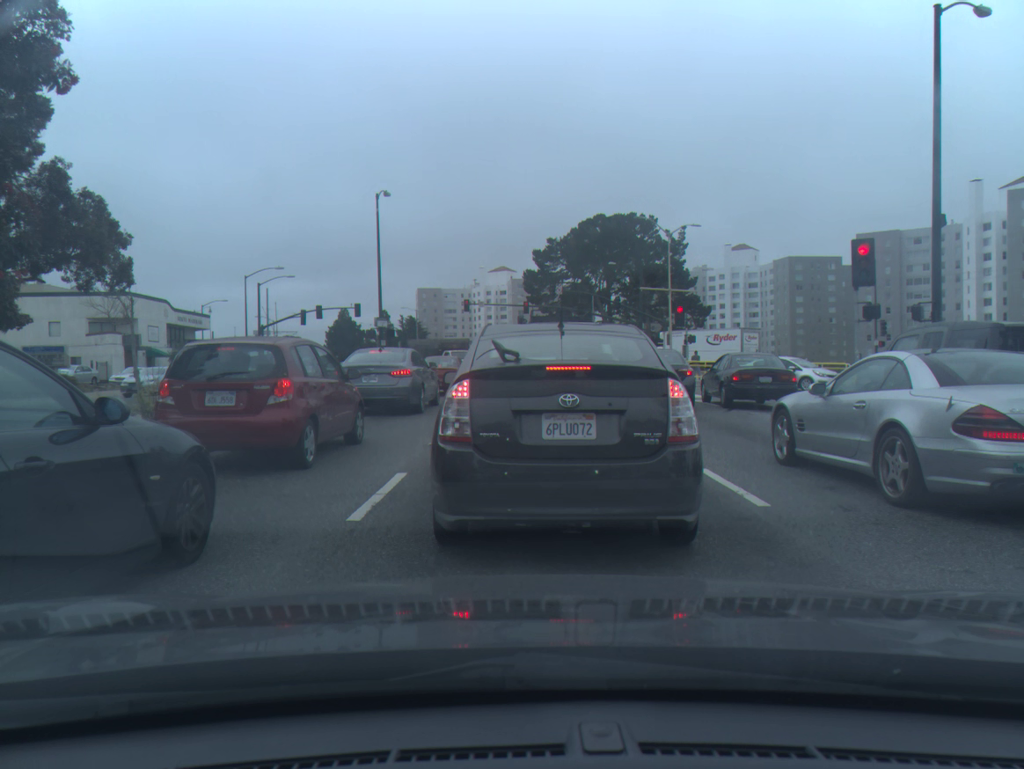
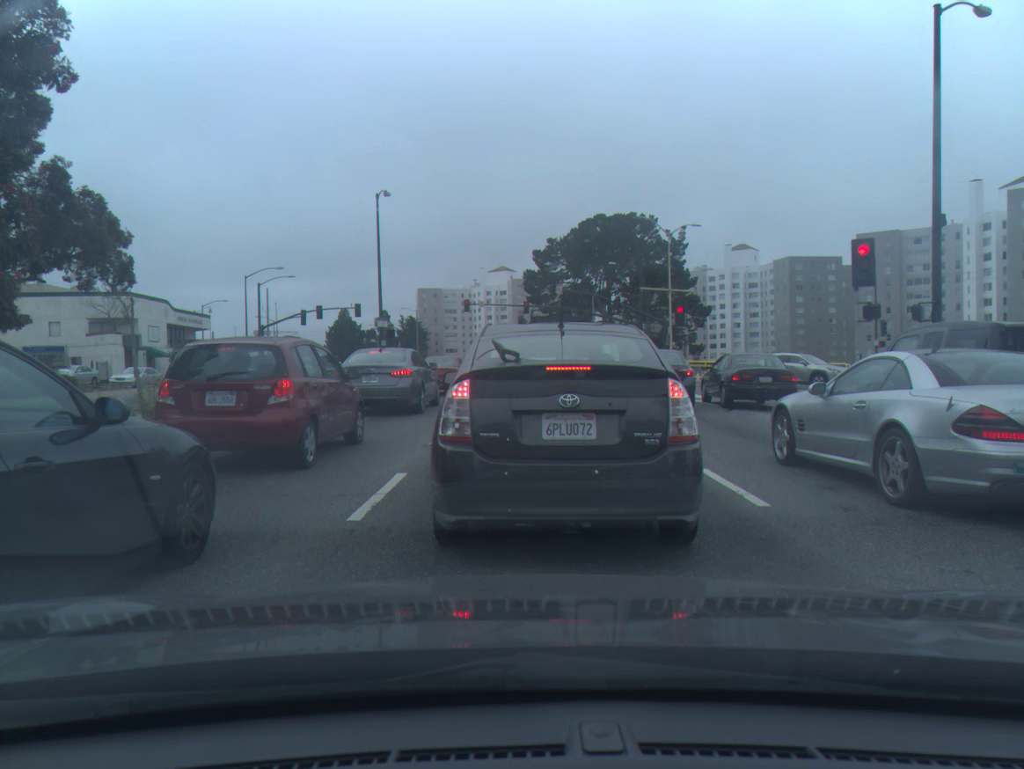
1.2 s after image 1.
(0.0, 0.0) m; 0°
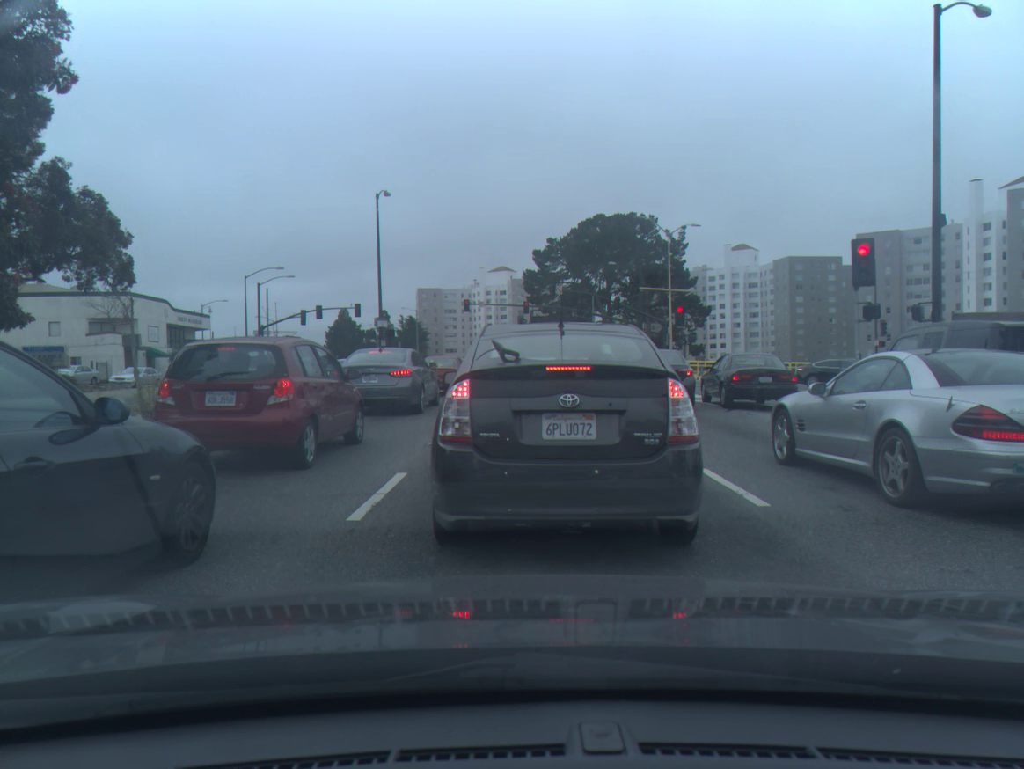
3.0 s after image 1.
(0.0, 0.0) m; 0°
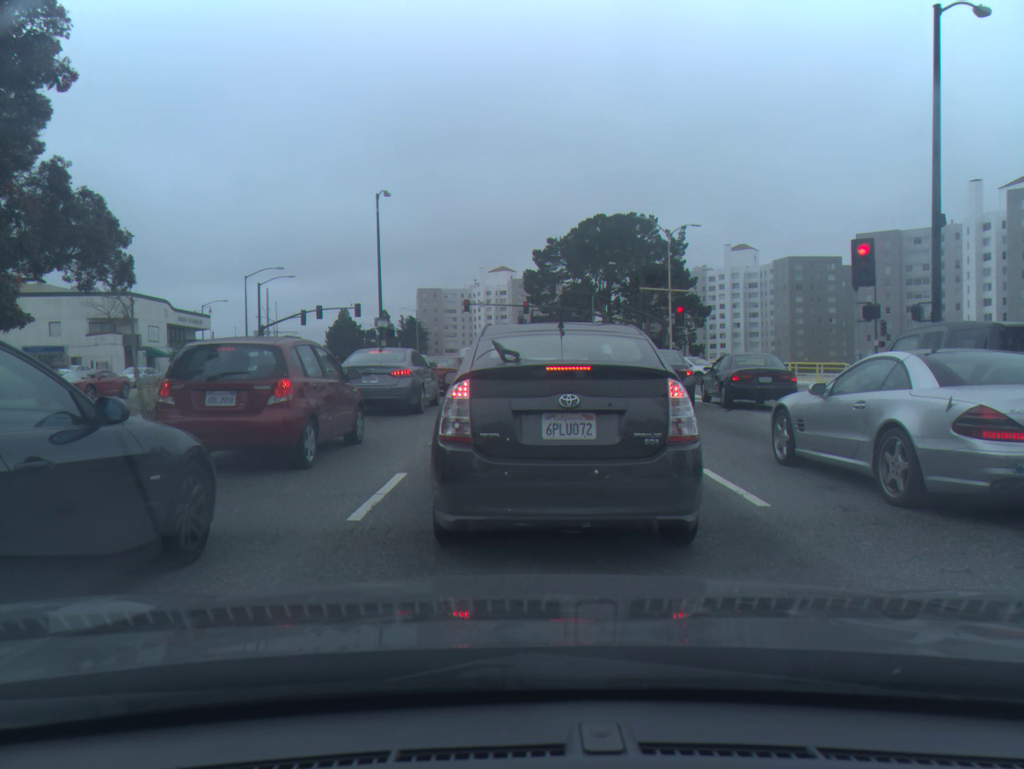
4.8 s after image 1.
(0.0, 0.0) m; 0°
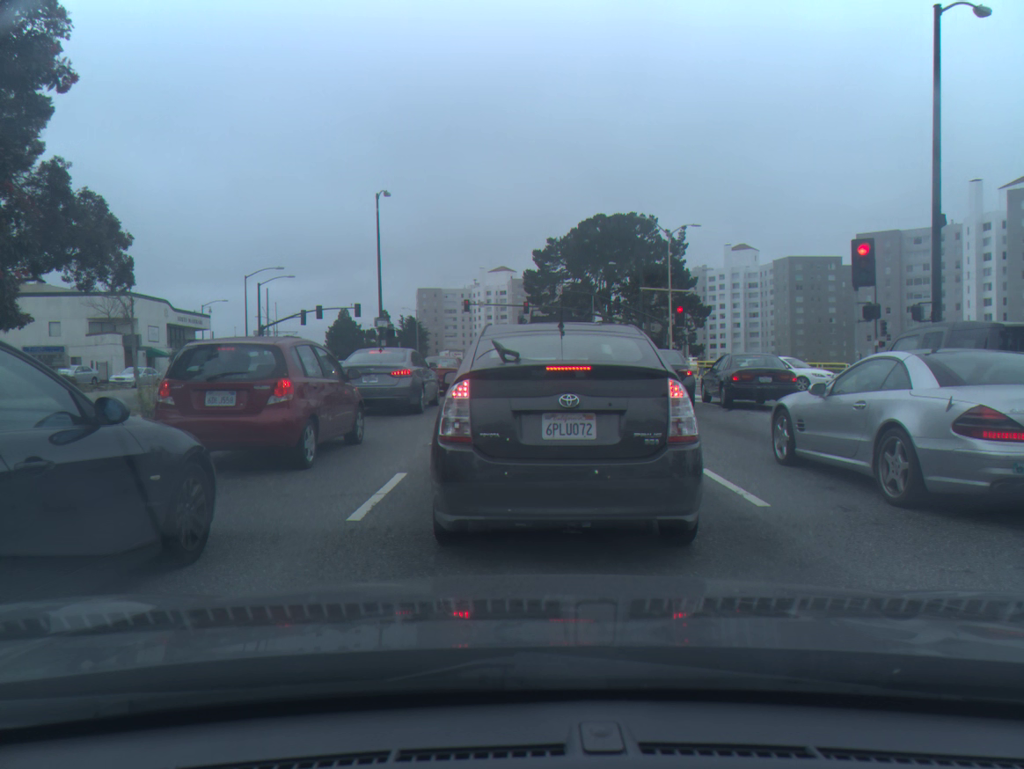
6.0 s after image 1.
(0.0, 0.0) m; 0°
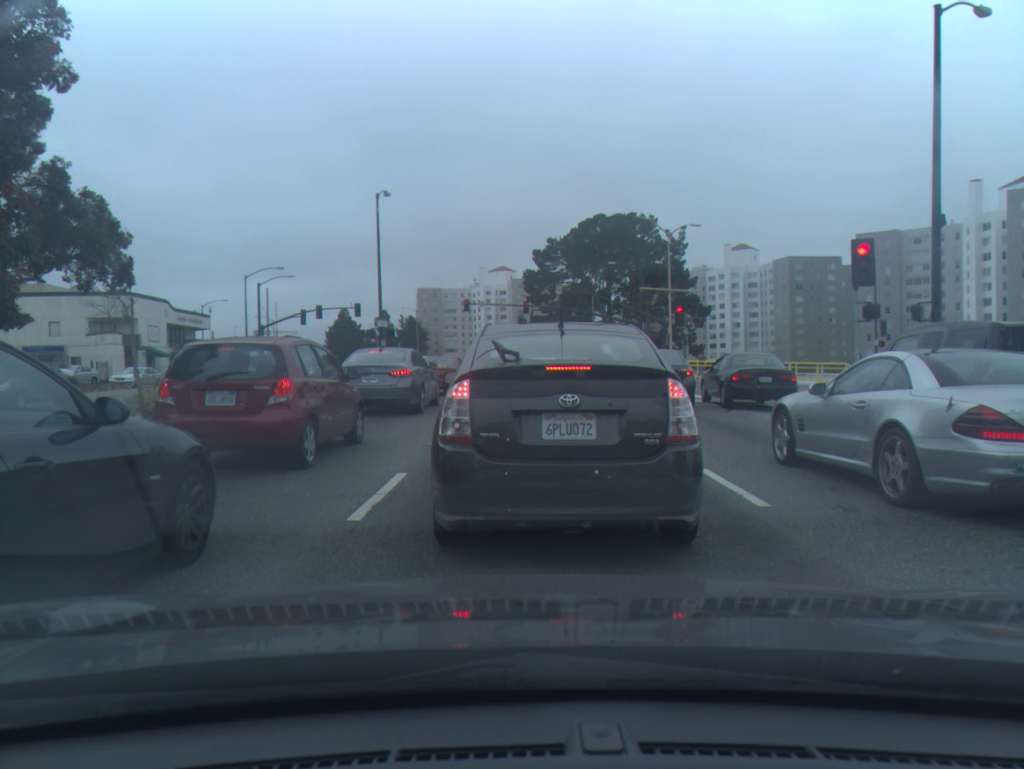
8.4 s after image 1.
(0.0, 0.0) m; 0°
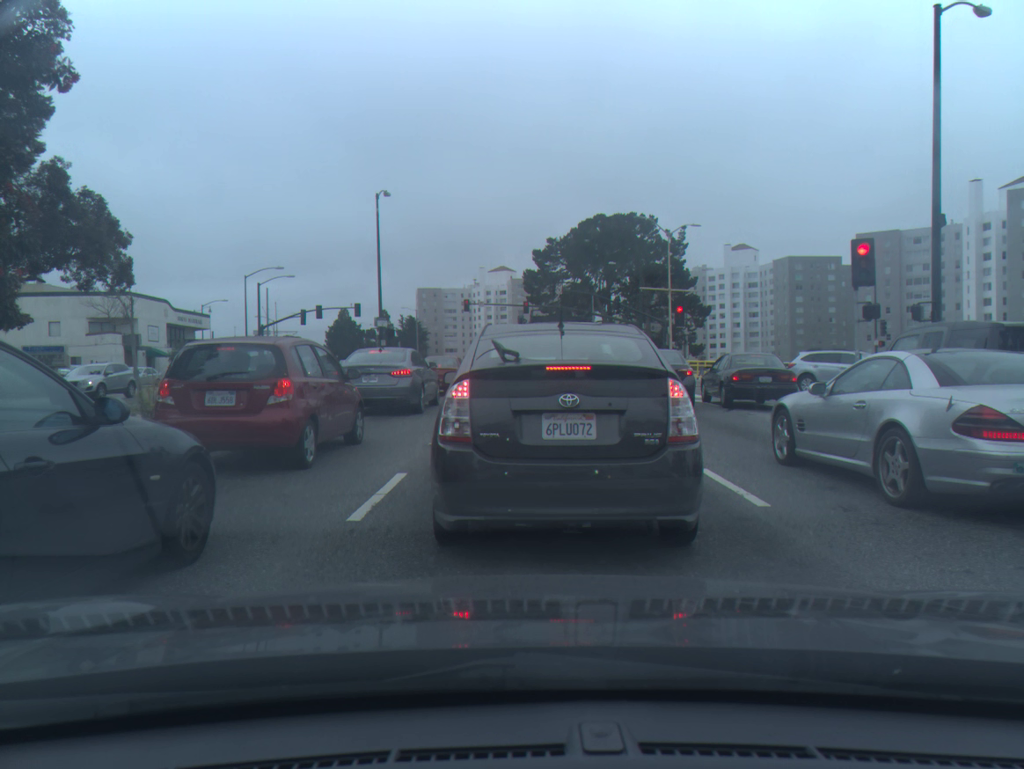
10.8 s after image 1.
(0.0, 0.0) m; 0°
